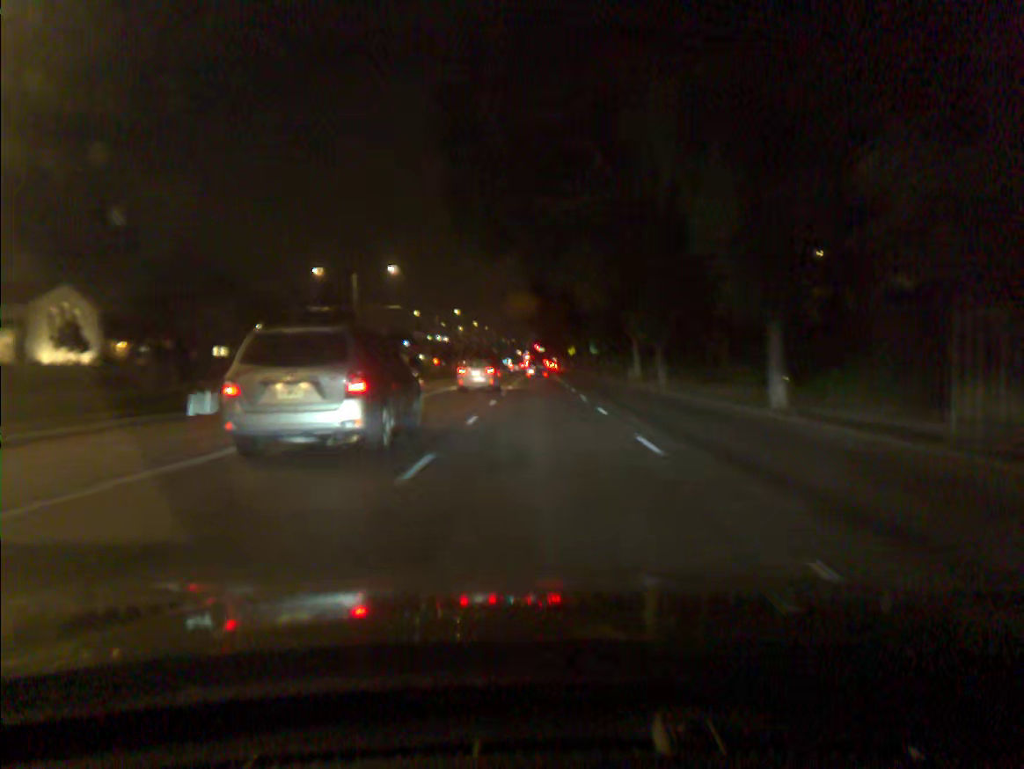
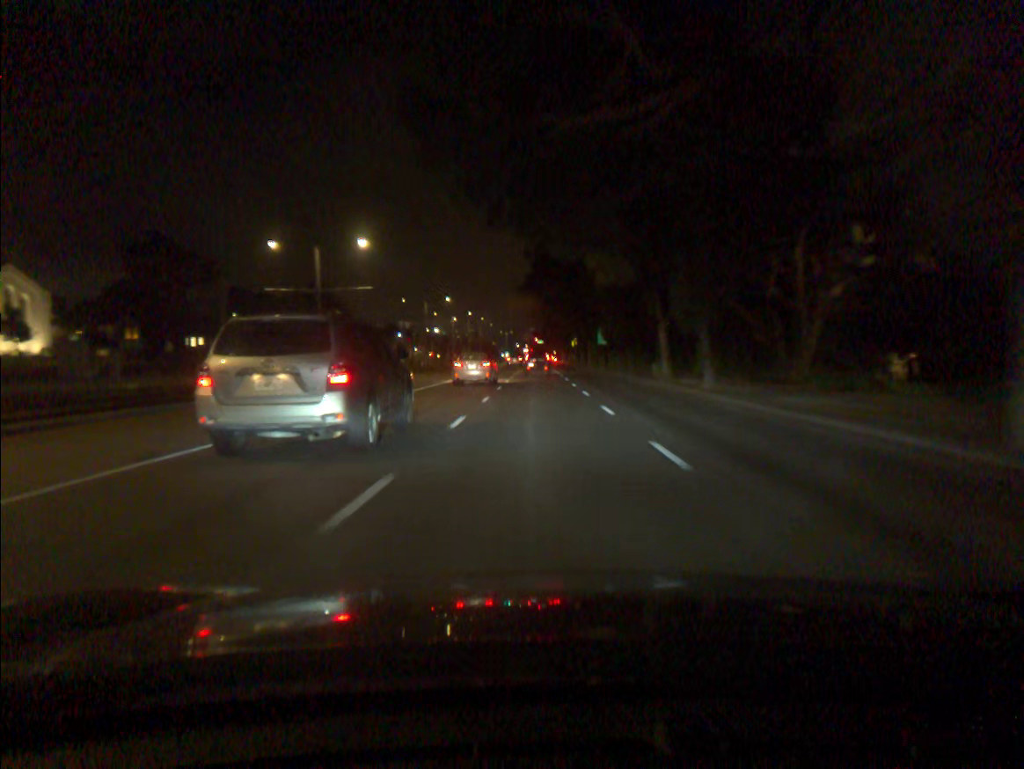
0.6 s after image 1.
(0.0, +10.2) m; 0°
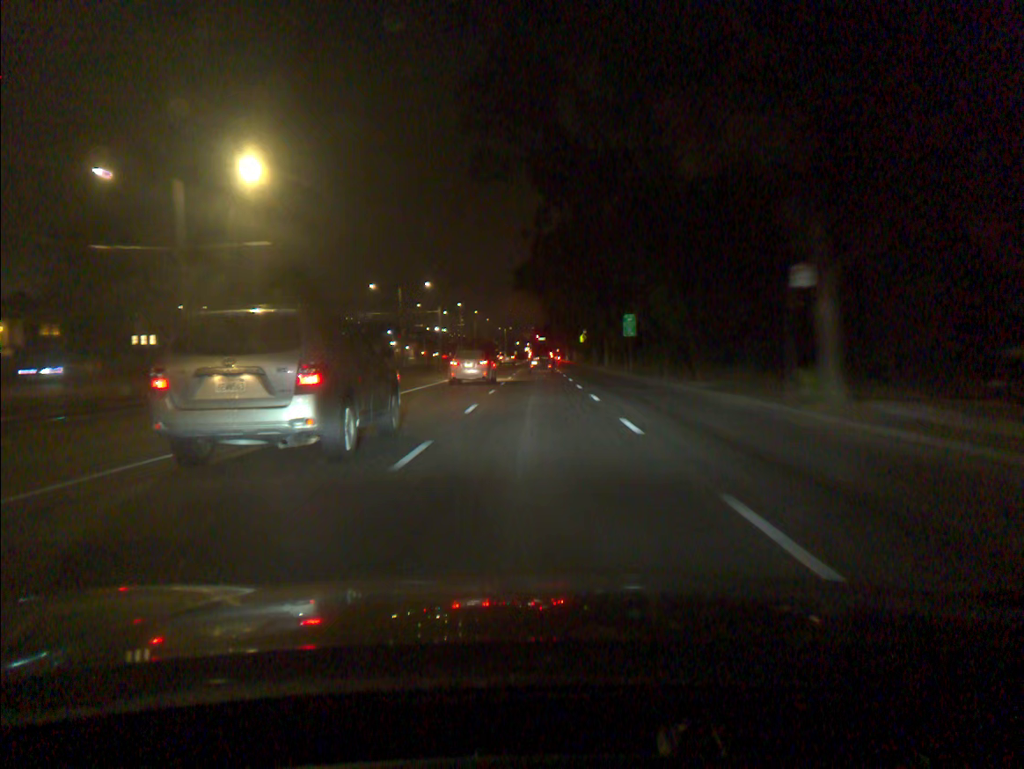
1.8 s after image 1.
(0.0, +20.5) m; 0°
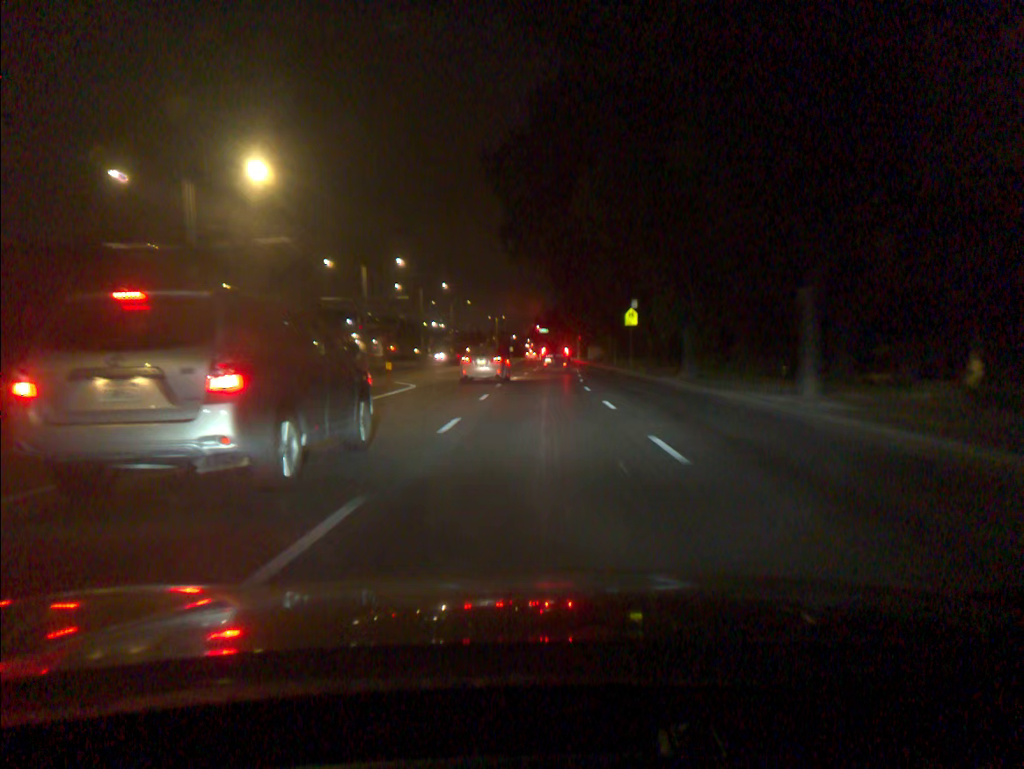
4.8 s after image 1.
(-0.2, +51.7) m; 0°
